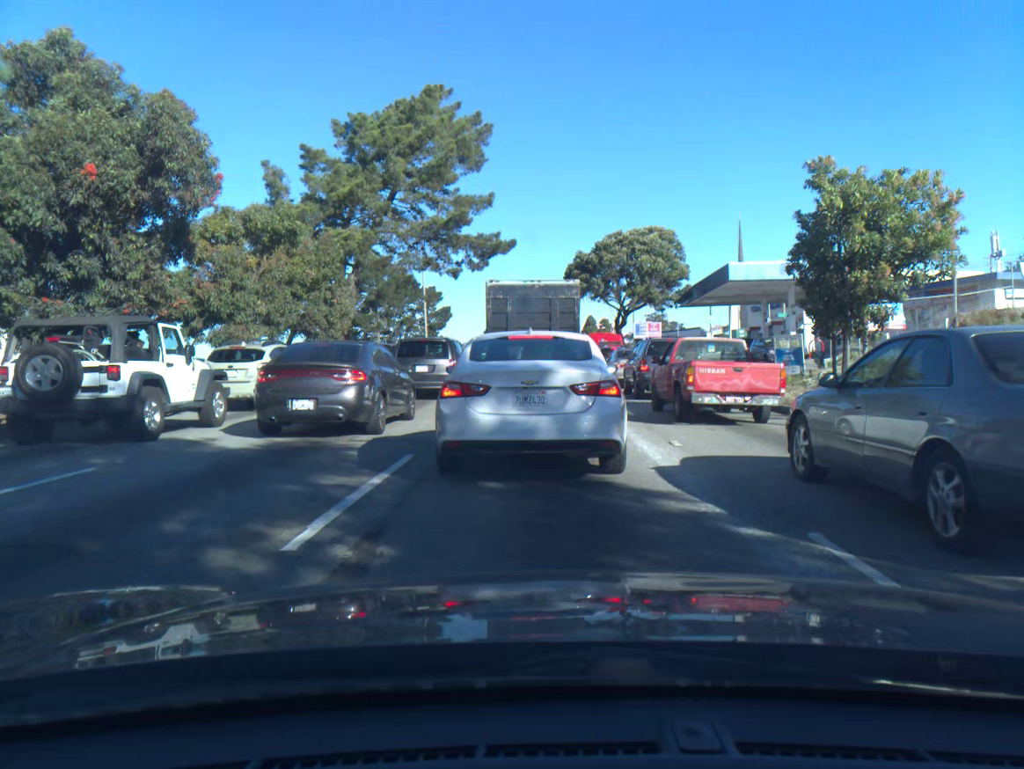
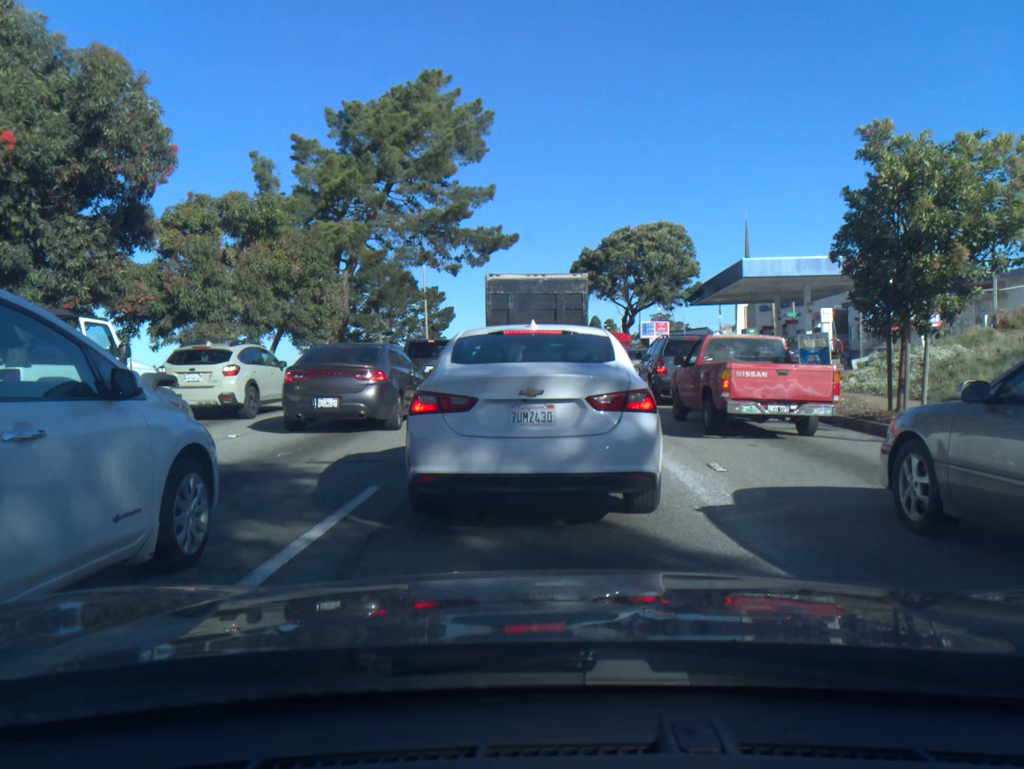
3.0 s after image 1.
(-0.1, +2.0) m; 0°
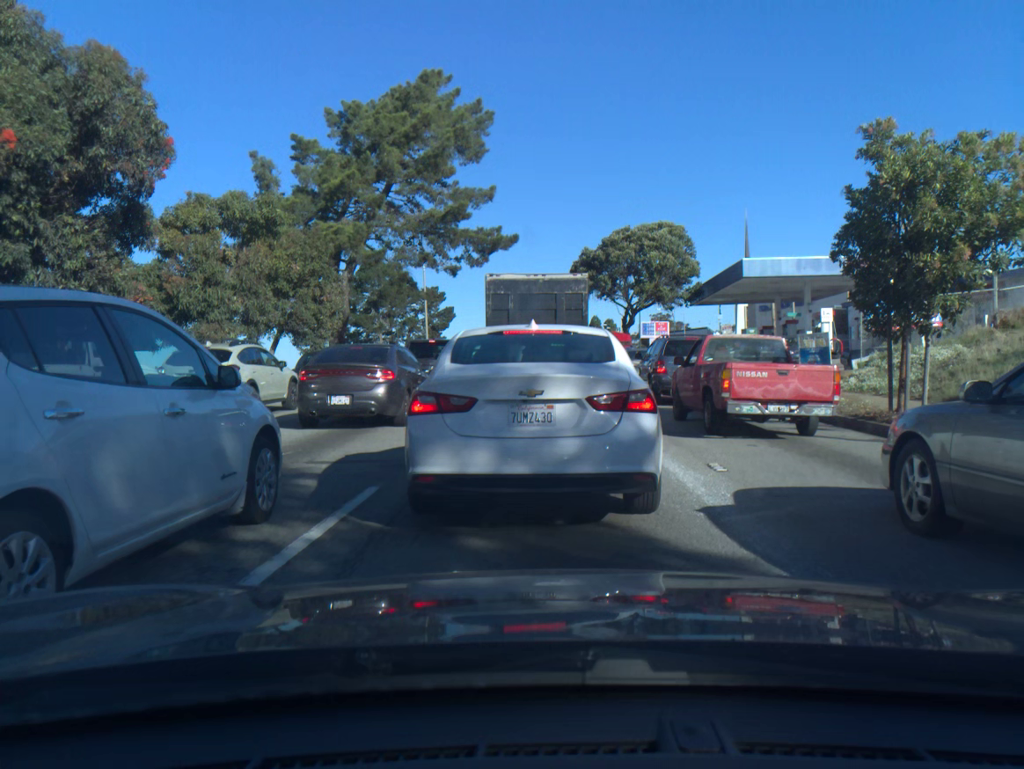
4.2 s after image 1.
(0.0, 0.0) m; 0°
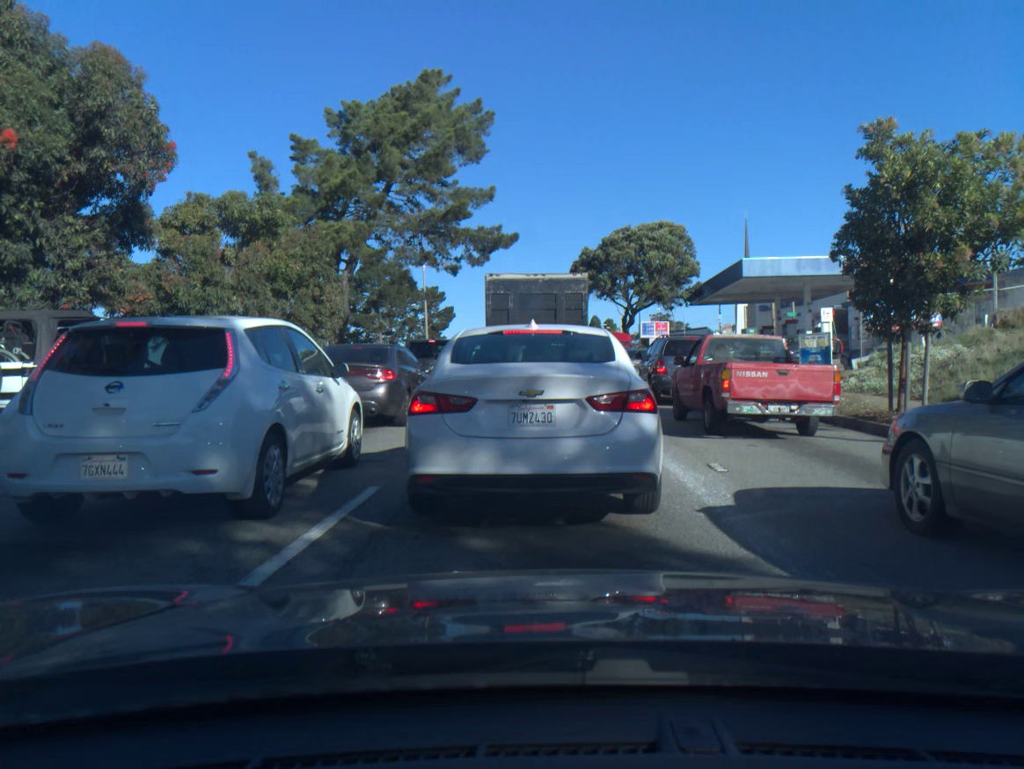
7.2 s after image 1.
(0.0, 0.0) m; 0°
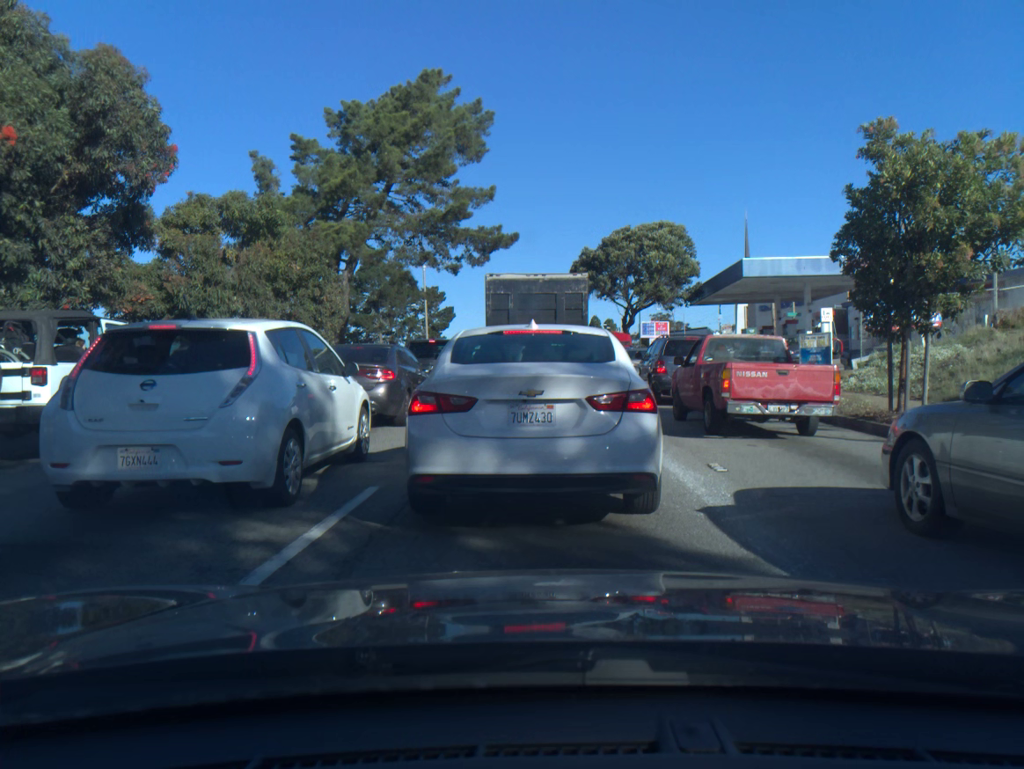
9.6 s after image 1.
(0.0, 0.0) m; 0°
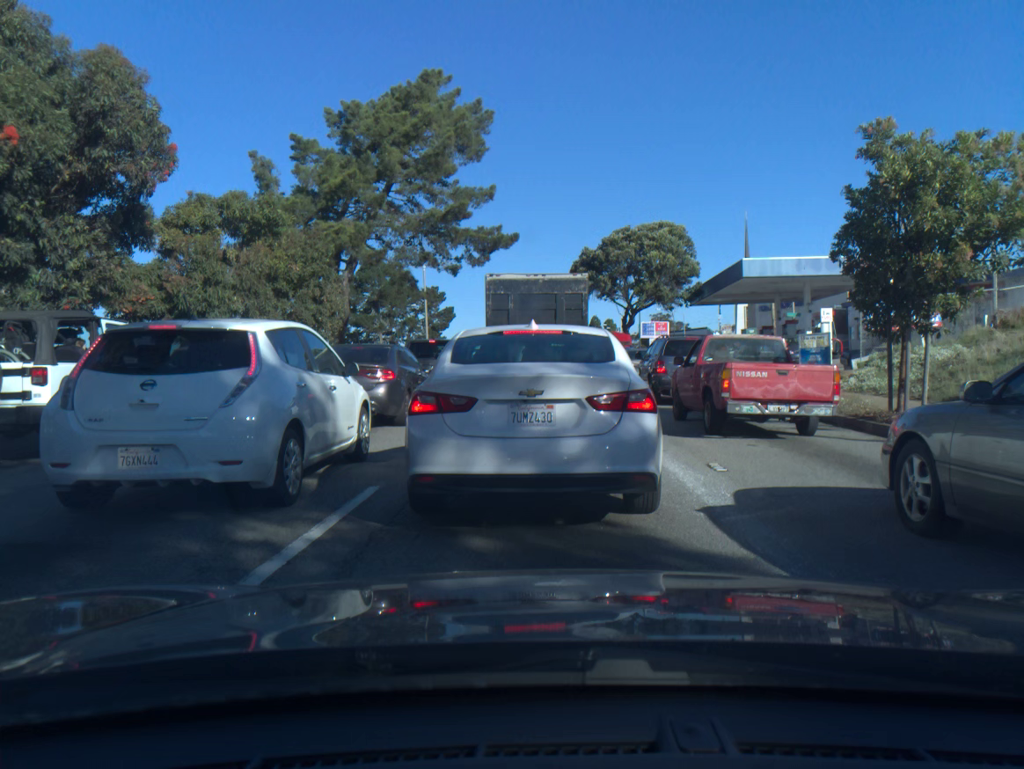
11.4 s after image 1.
(0.0, 0.0) m; 0°
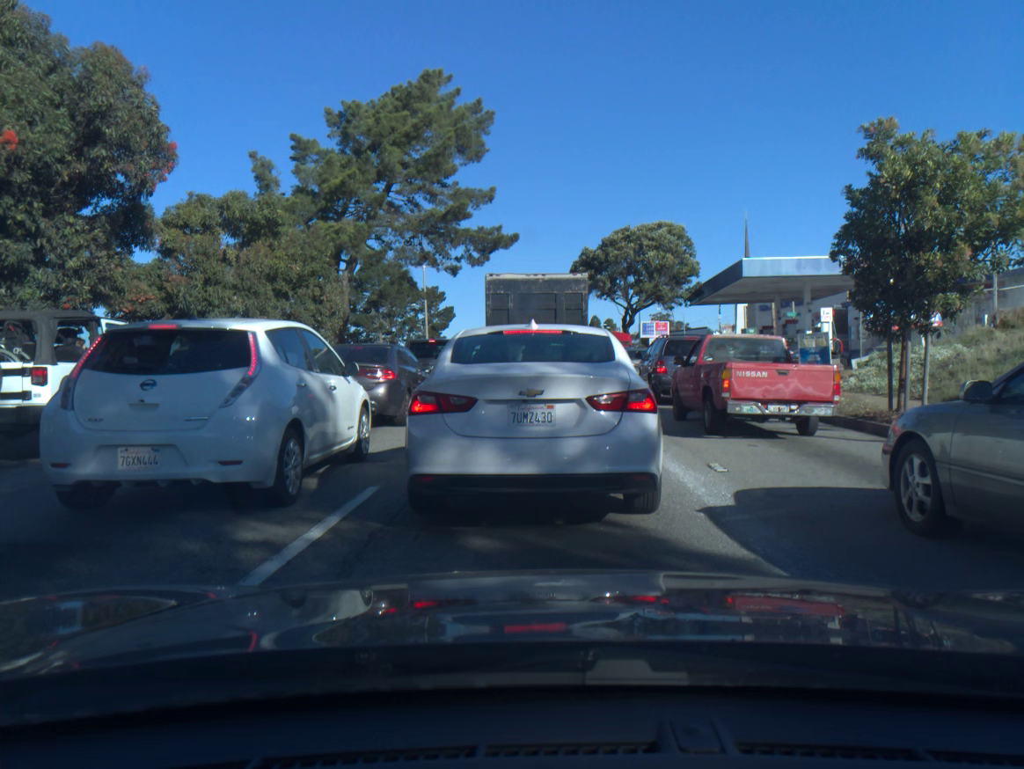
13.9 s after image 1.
(0.0, 0.0) m; 0°
